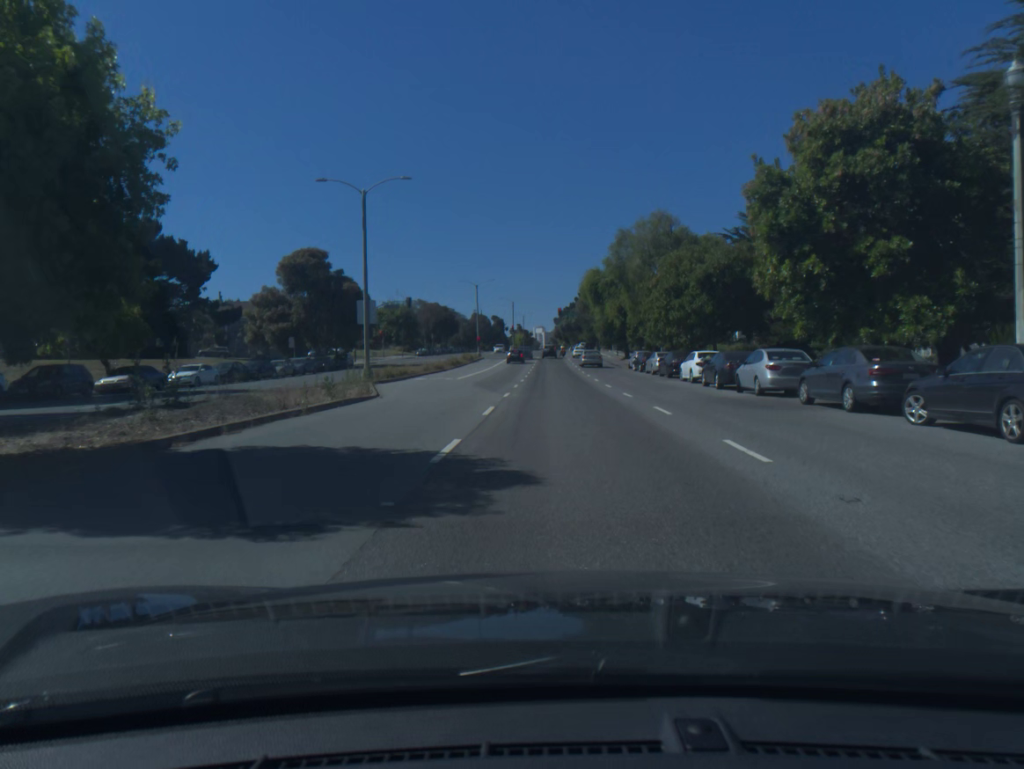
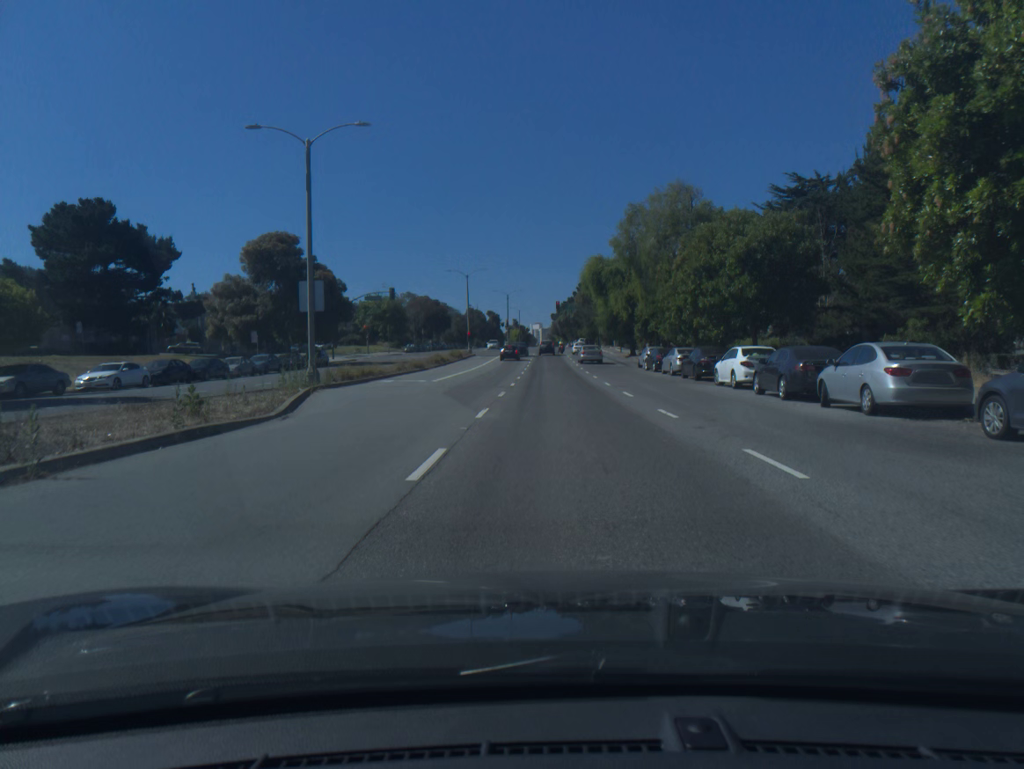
(0.0, +8.4) m; 0°
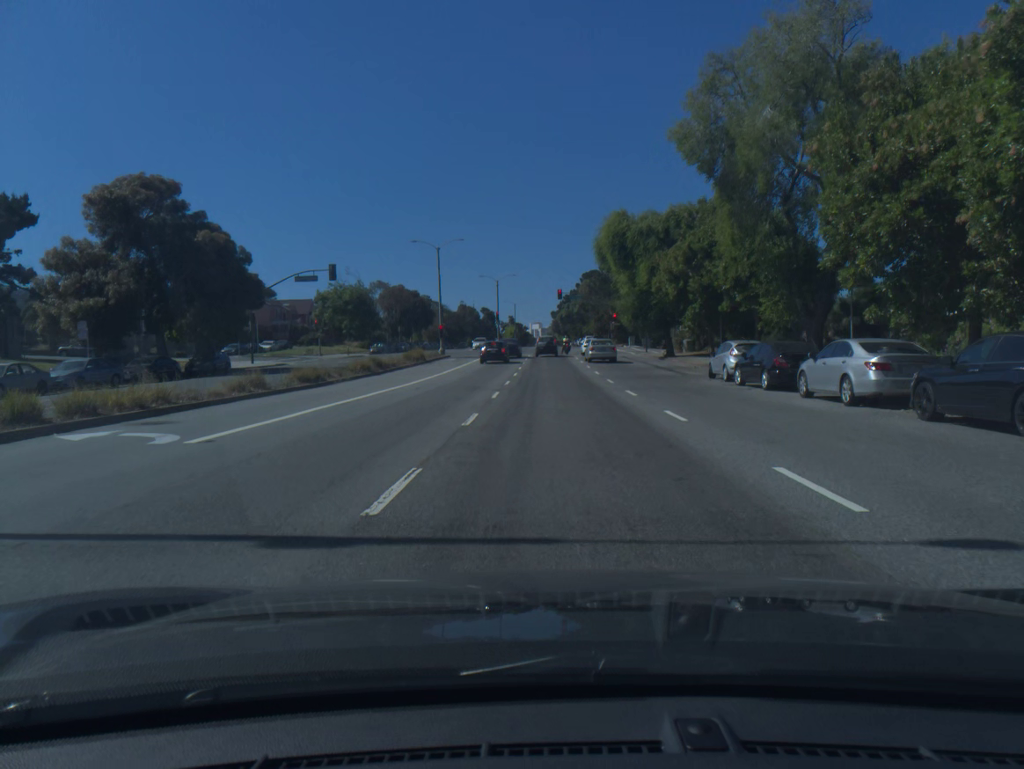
(+0.1, +23.6) m; 0°
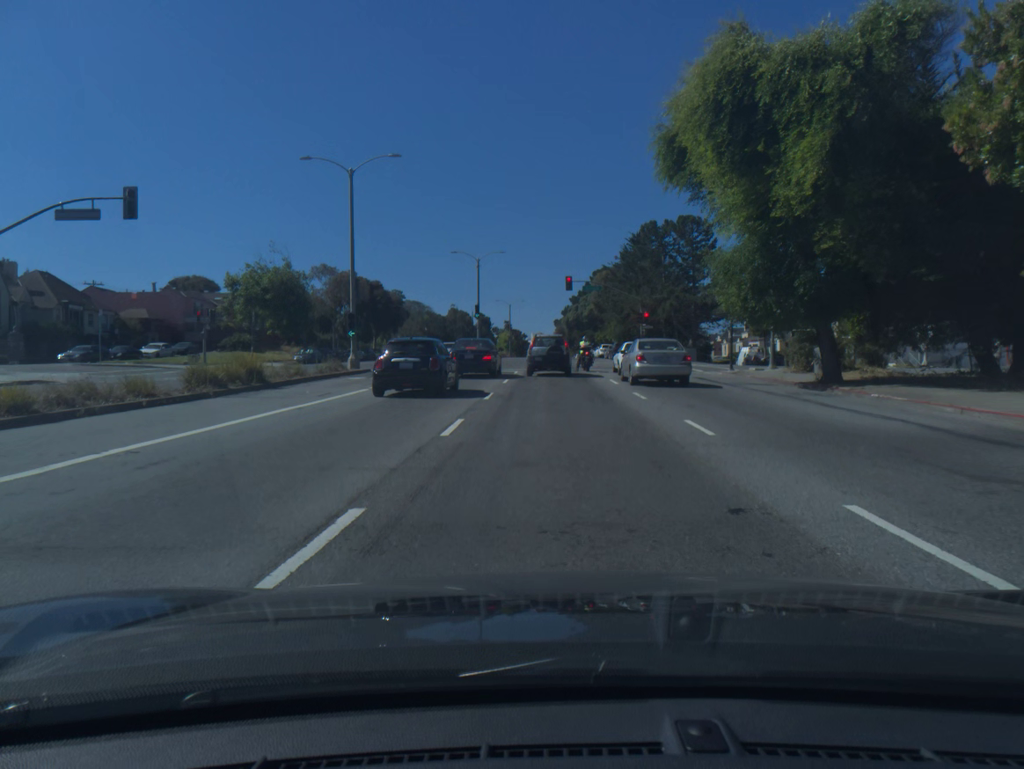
(0.0, +31.2) m; 0°
